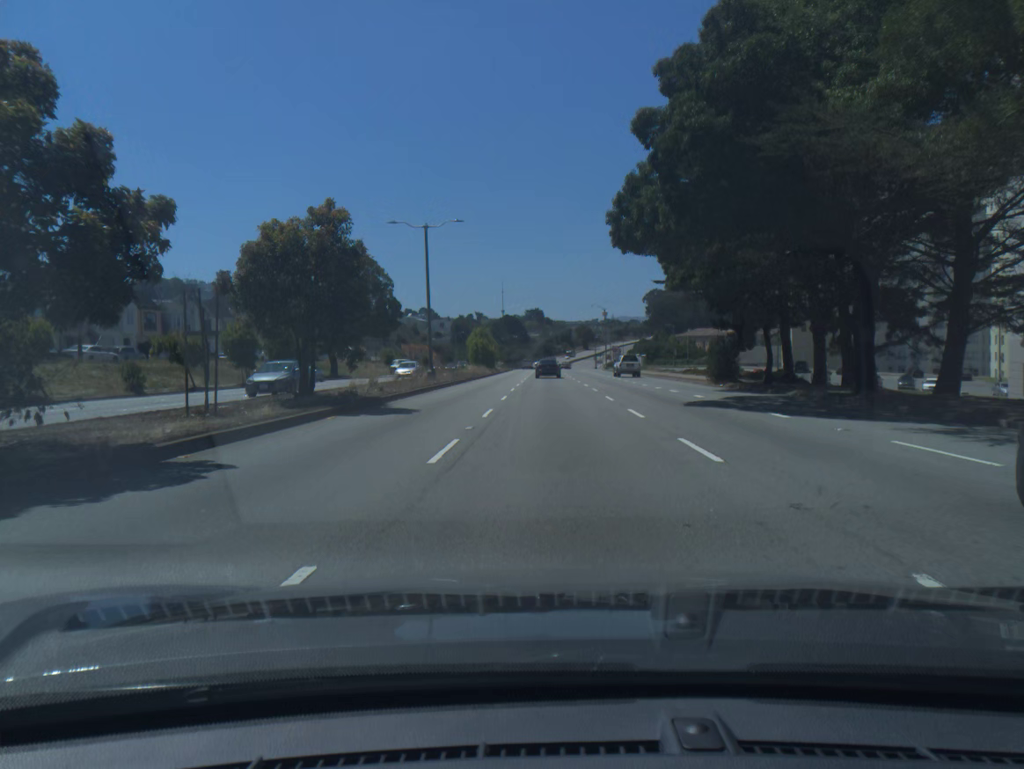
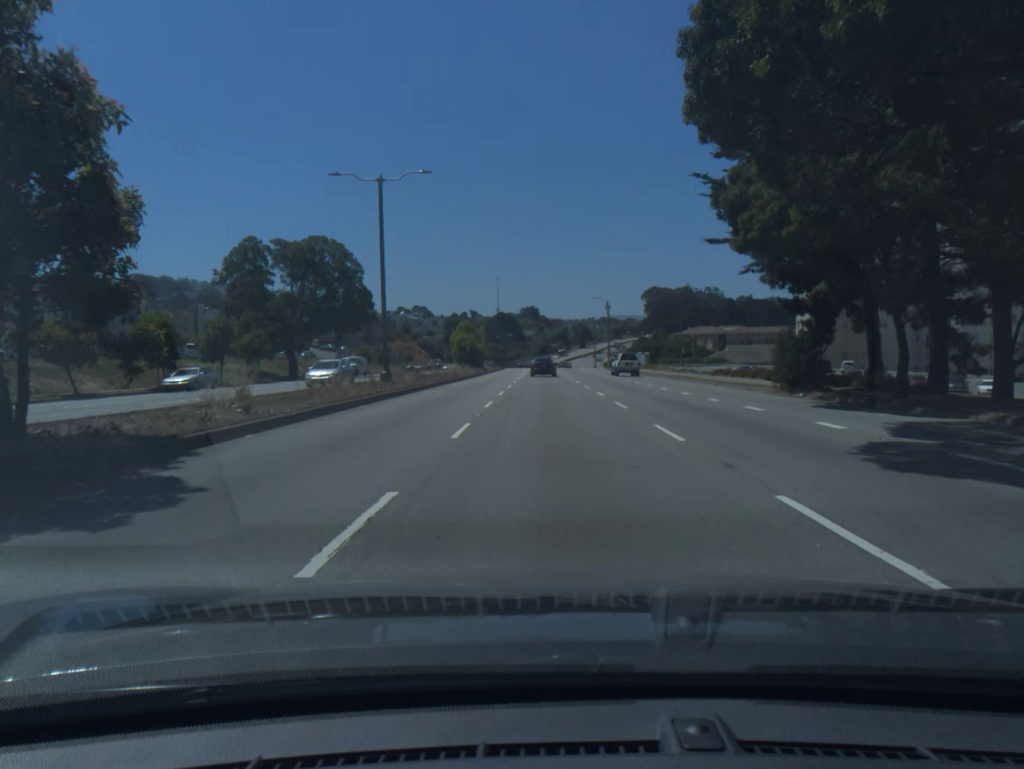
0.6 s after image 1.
(0.0, +12.4) m; 0°
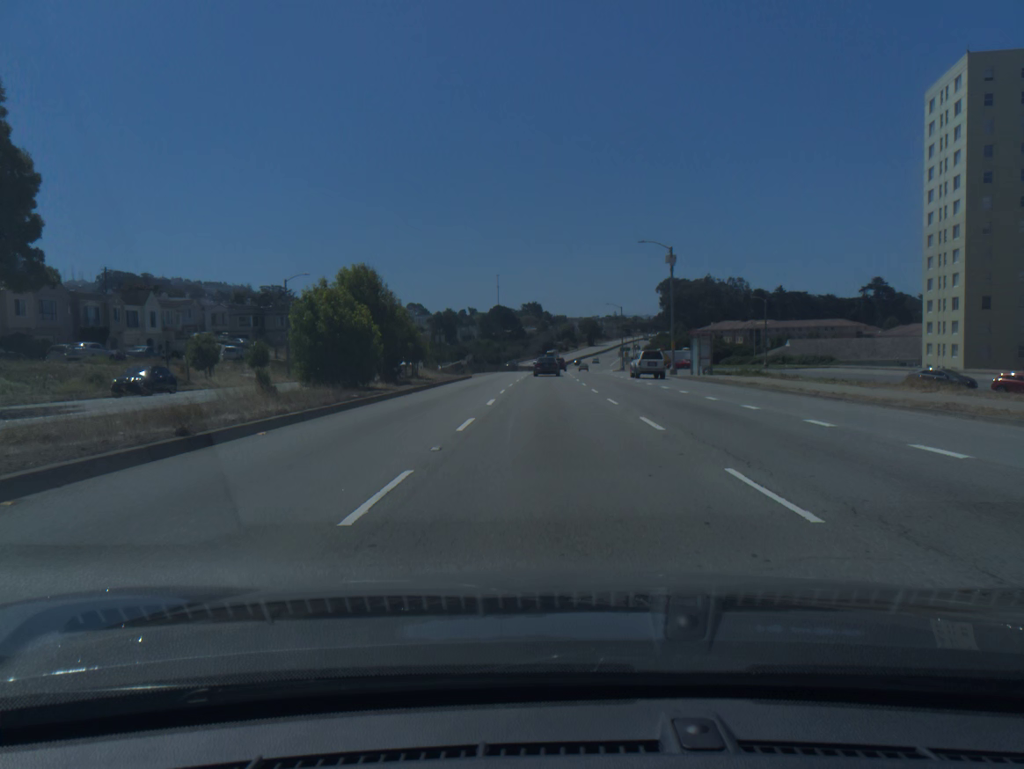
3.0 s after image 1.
(-0.1, +50.4) m; 0°
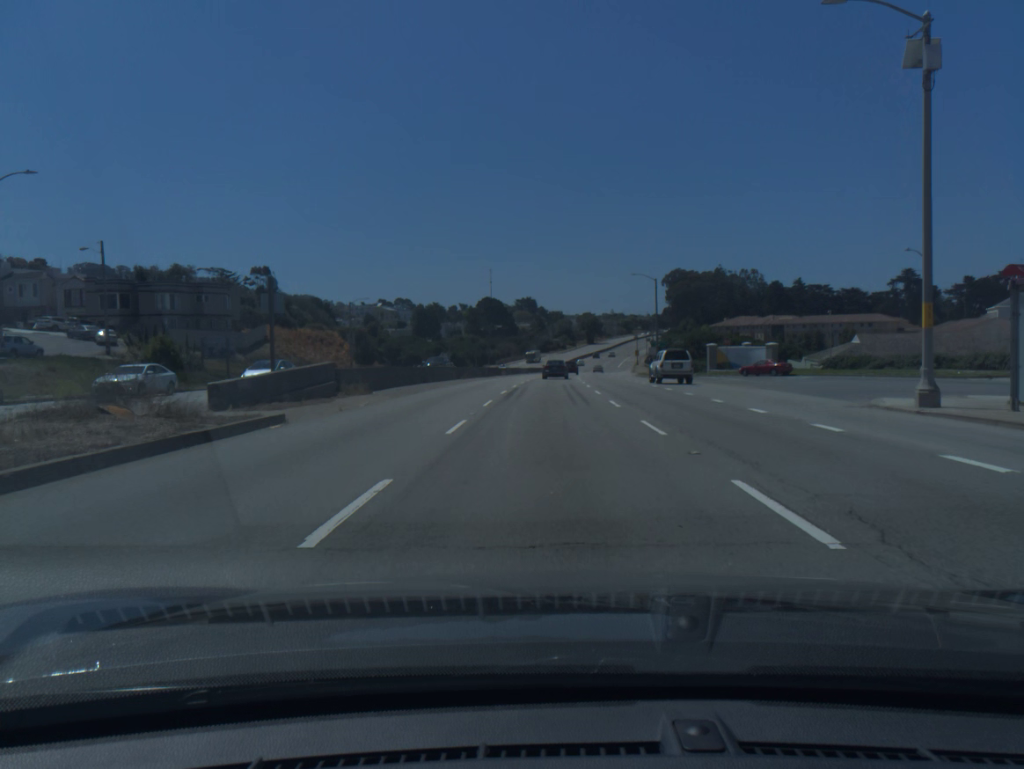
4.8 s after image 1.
(+0.1, +37.7) m; 0°
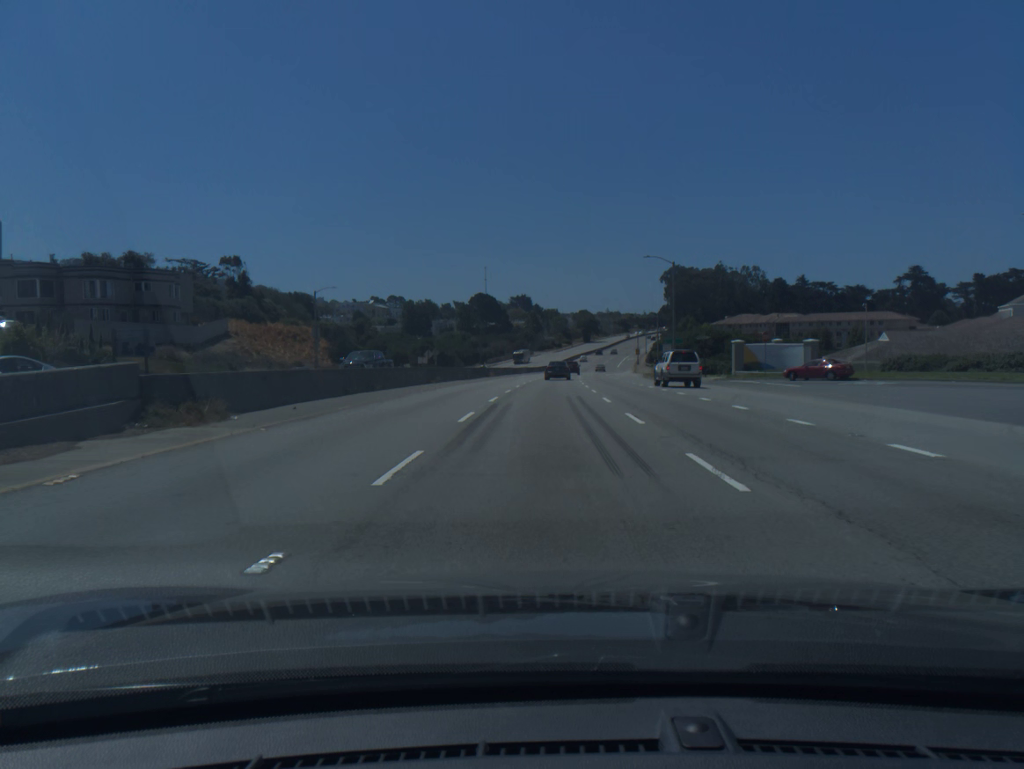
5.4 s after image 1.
(0.0, +12.5) m; 0°
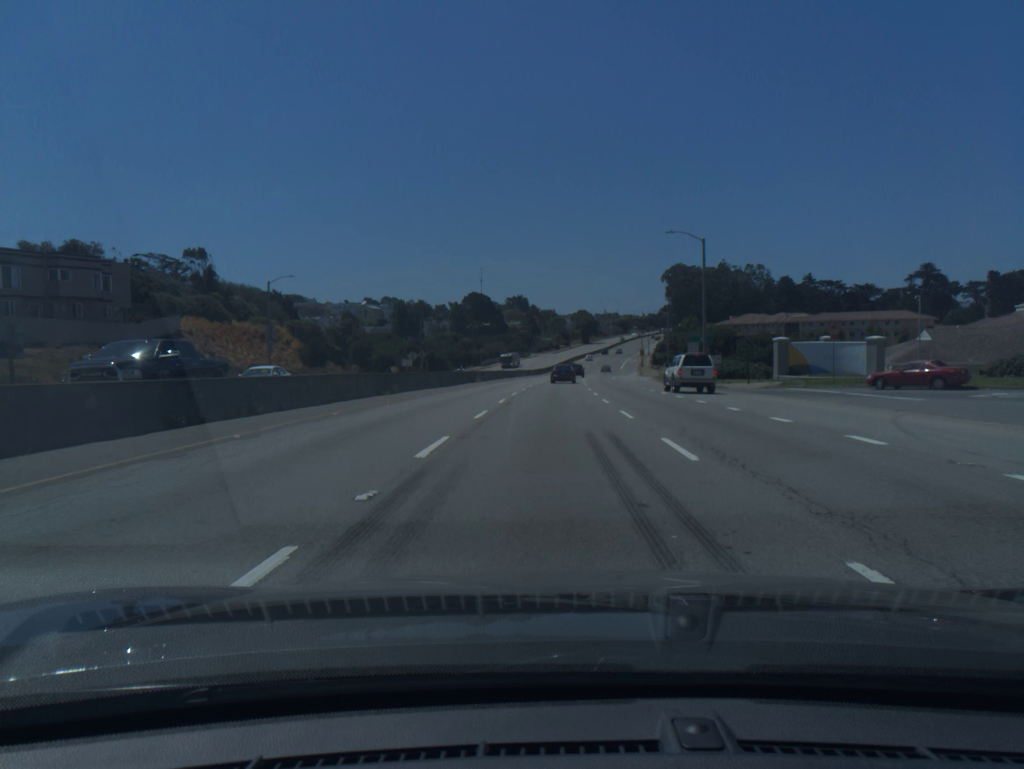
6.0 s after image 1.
(0.0, +12.5) m; 0°
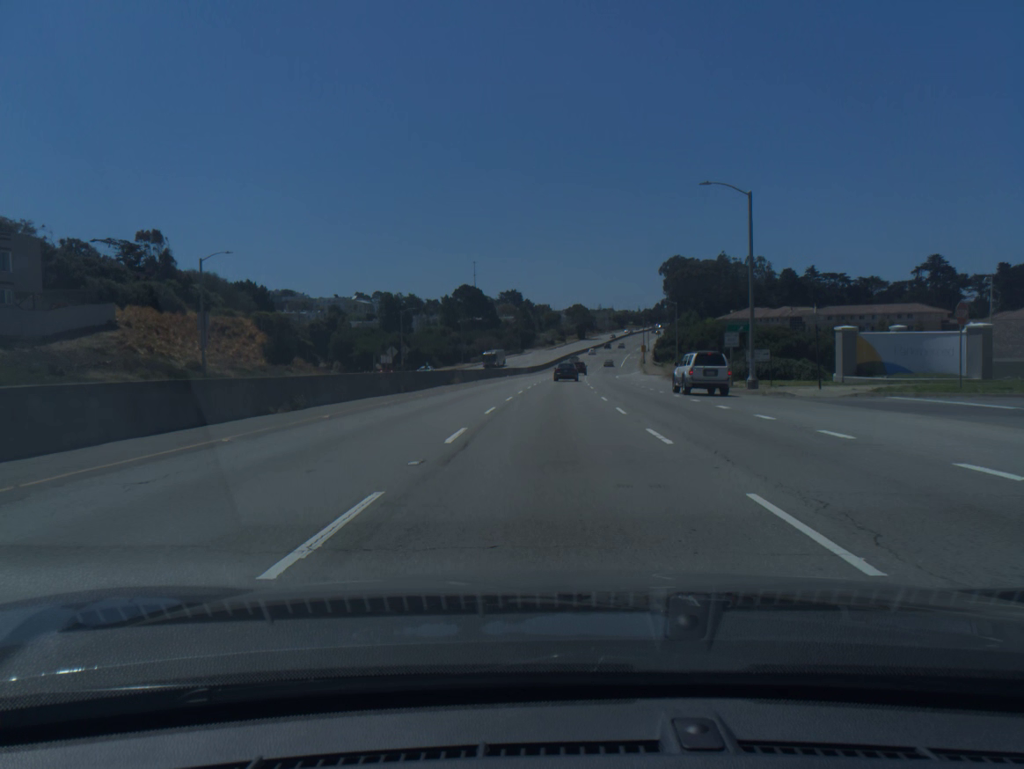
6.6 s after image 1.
(0.0, +12.5) m; 0°
